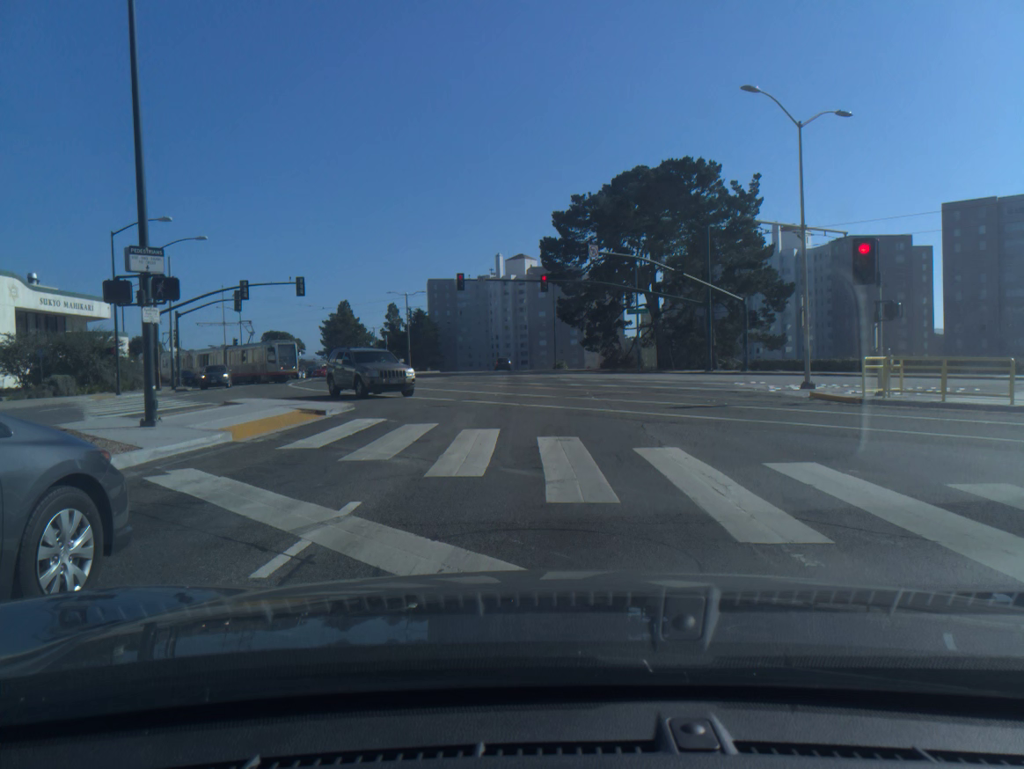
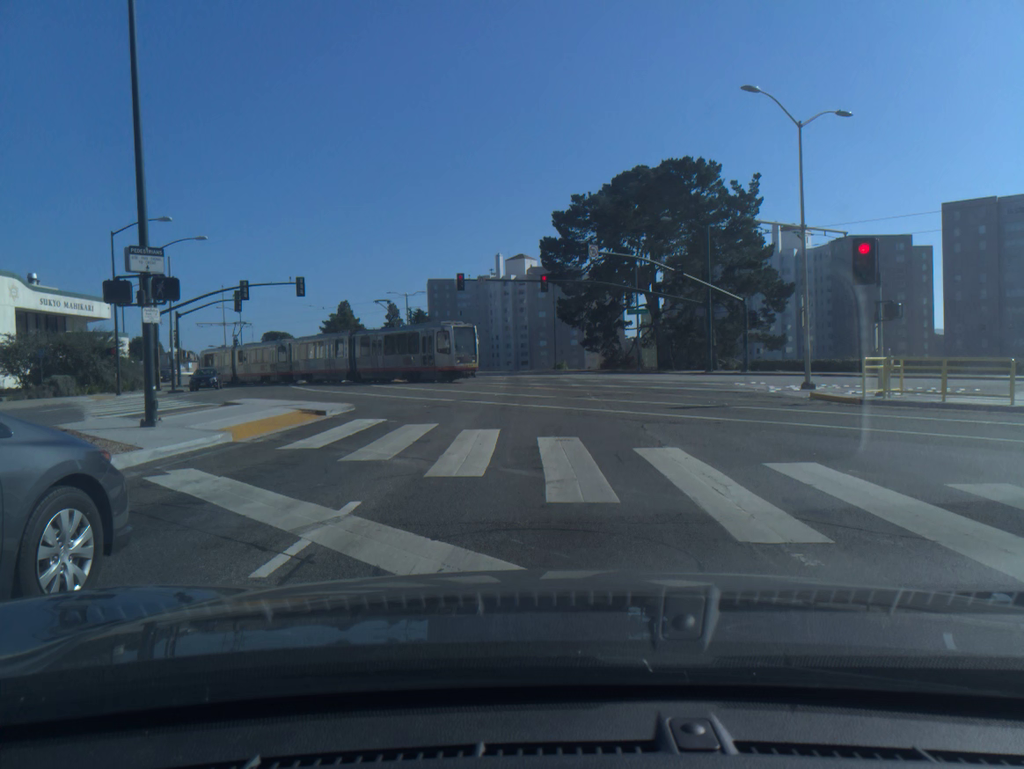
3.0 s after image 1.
(0.0, 0.0) m; 0°
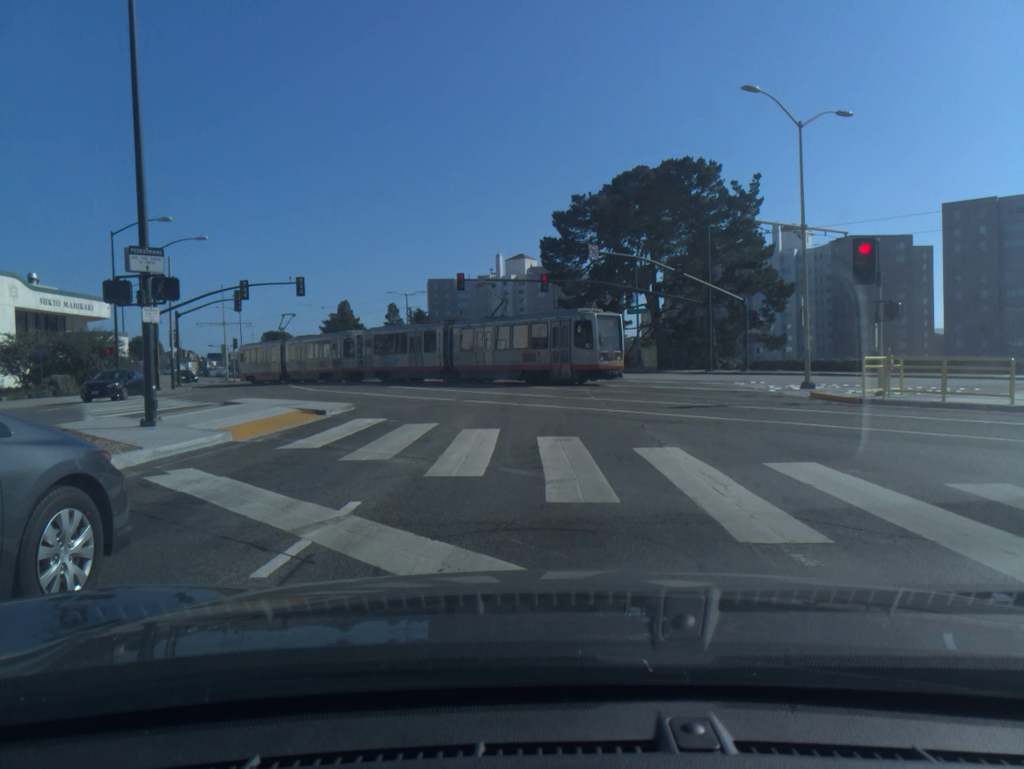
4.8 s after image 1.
(0.0, 0.0) m; 0°
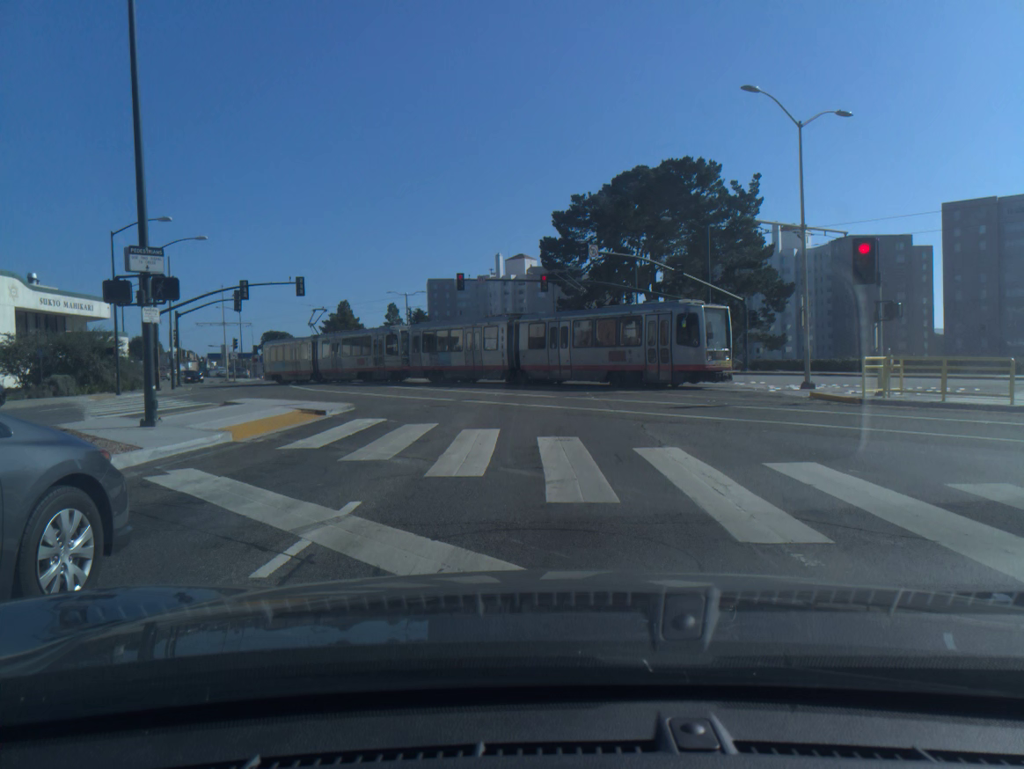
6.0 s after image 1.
(0.0, 0.0) m; 0°
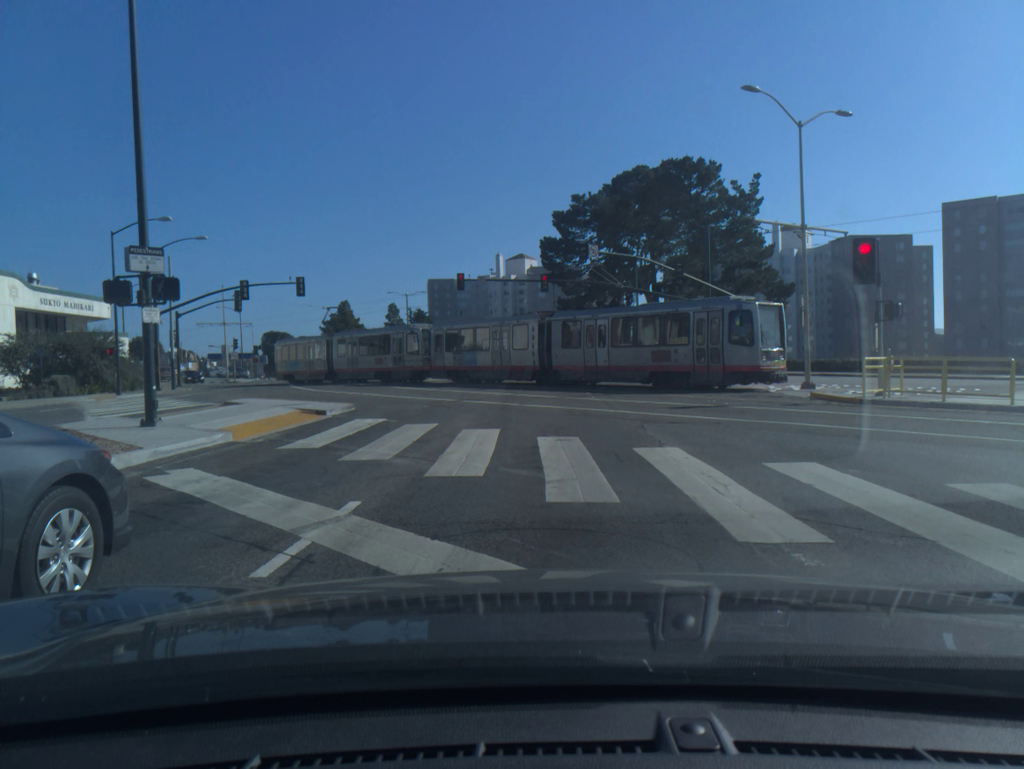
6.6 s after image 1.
(0.0, 0.0) m; 0°
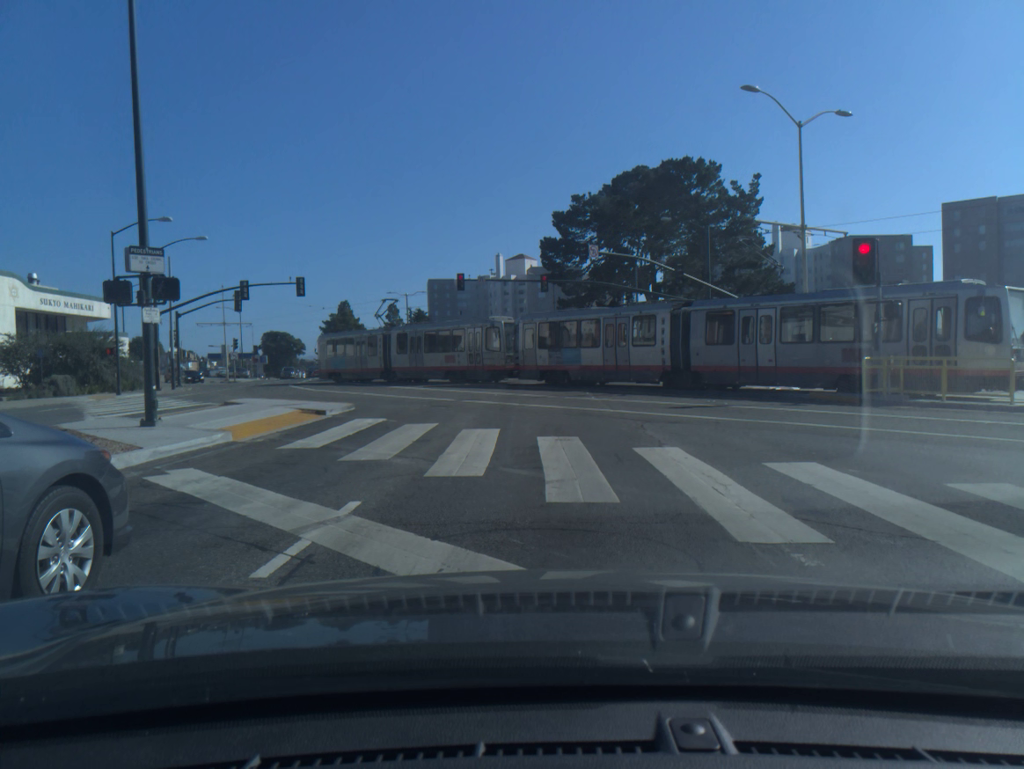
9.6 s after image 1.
(0.0, 0.0) m; 0°
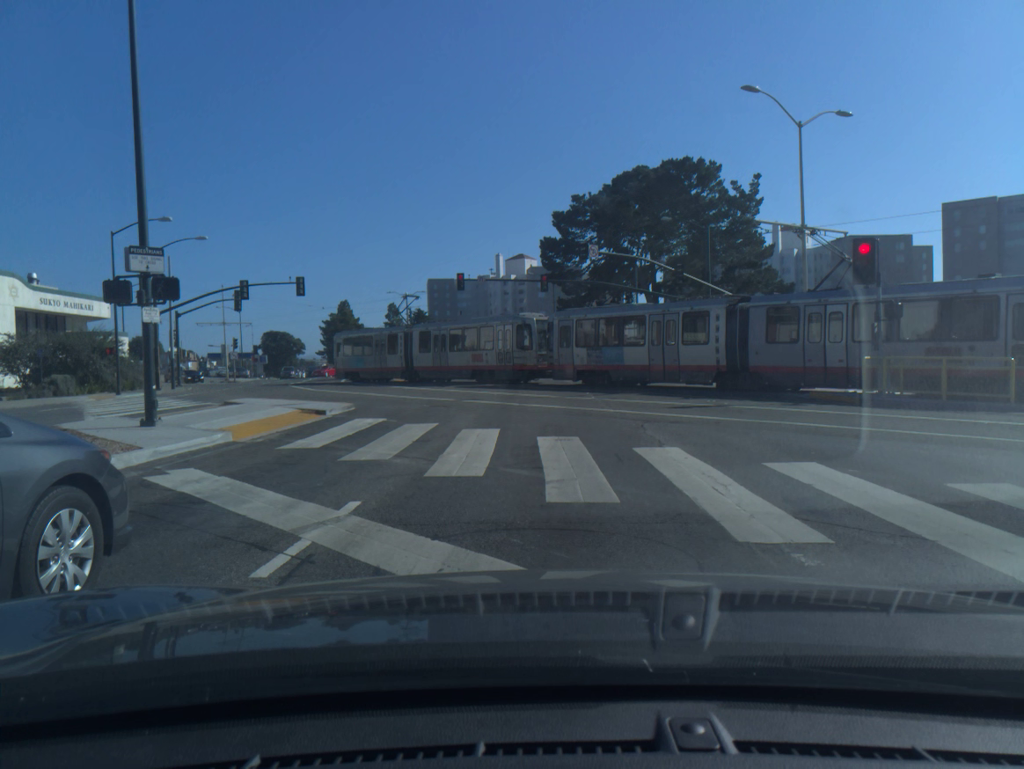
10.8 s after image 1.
(0.0, 0.0) m; 0°
